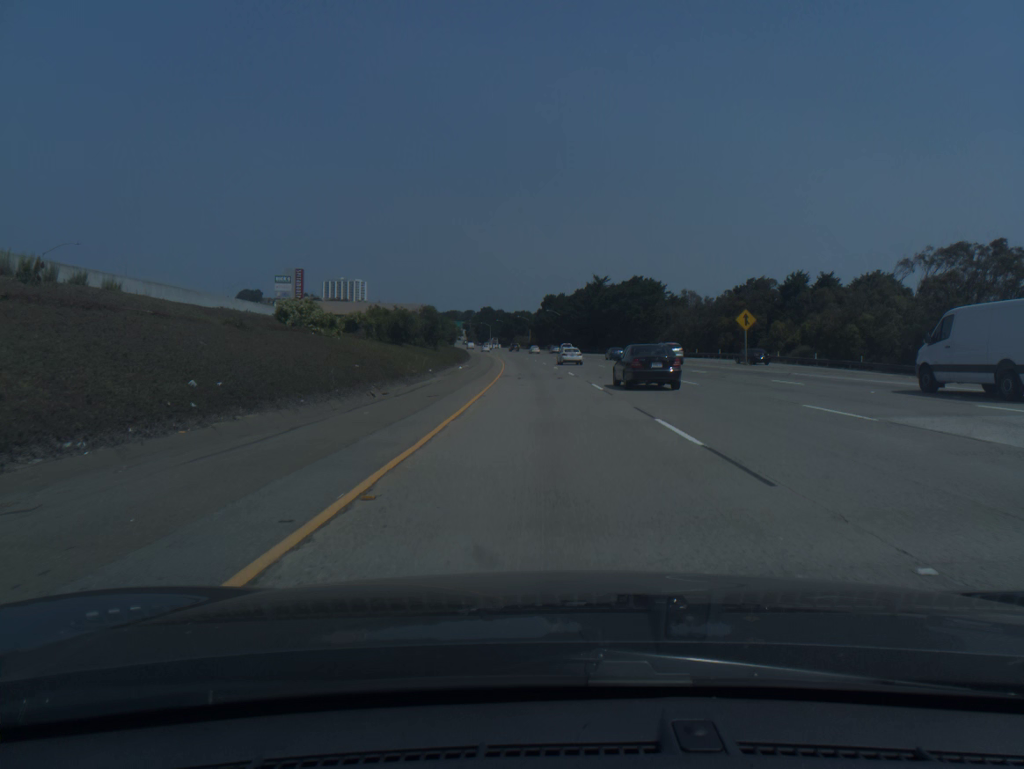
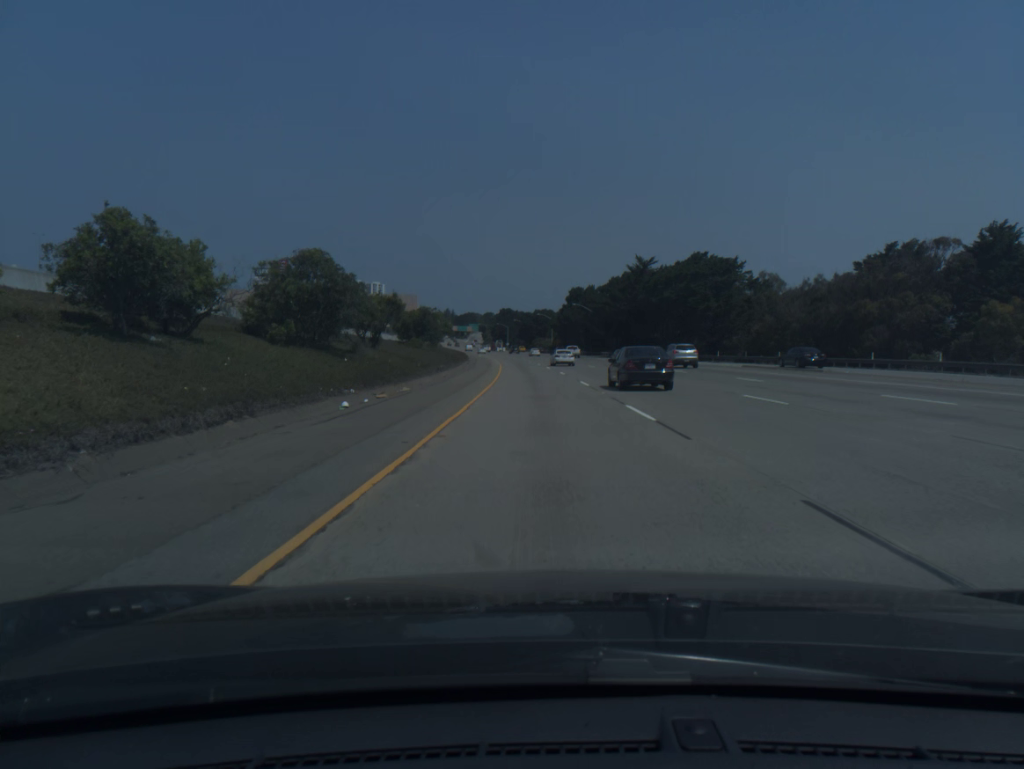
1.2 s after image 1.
(-0.6, +39.0) m; -2°
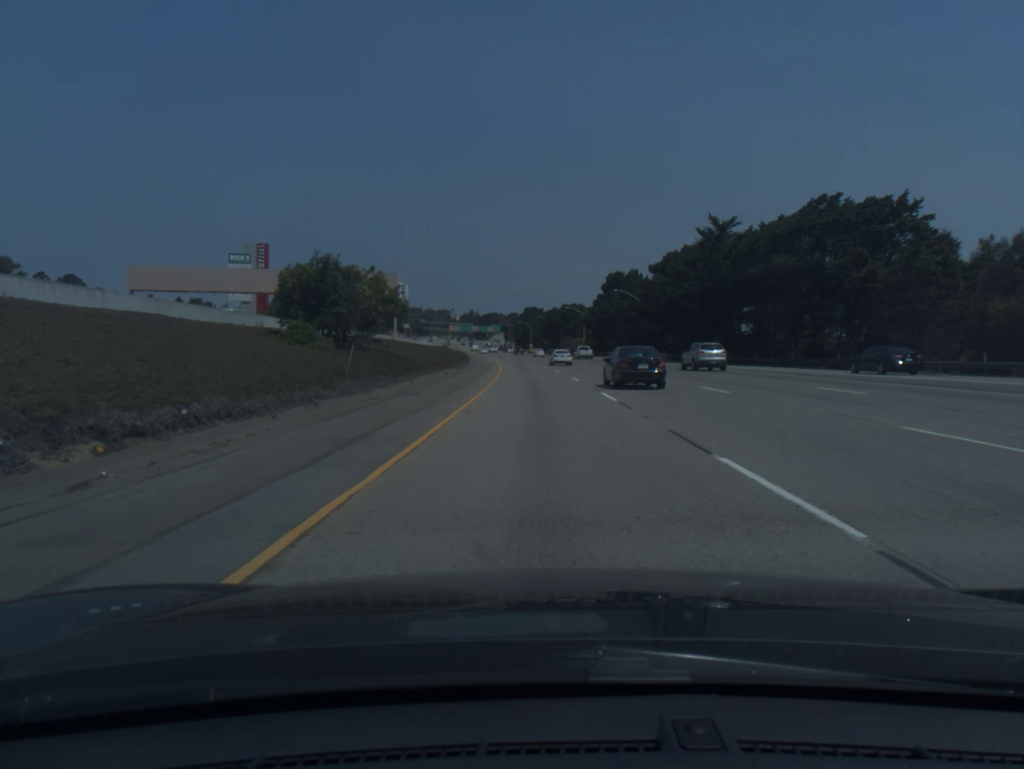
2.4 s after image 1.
(-0.6, +39.0) m; -2°
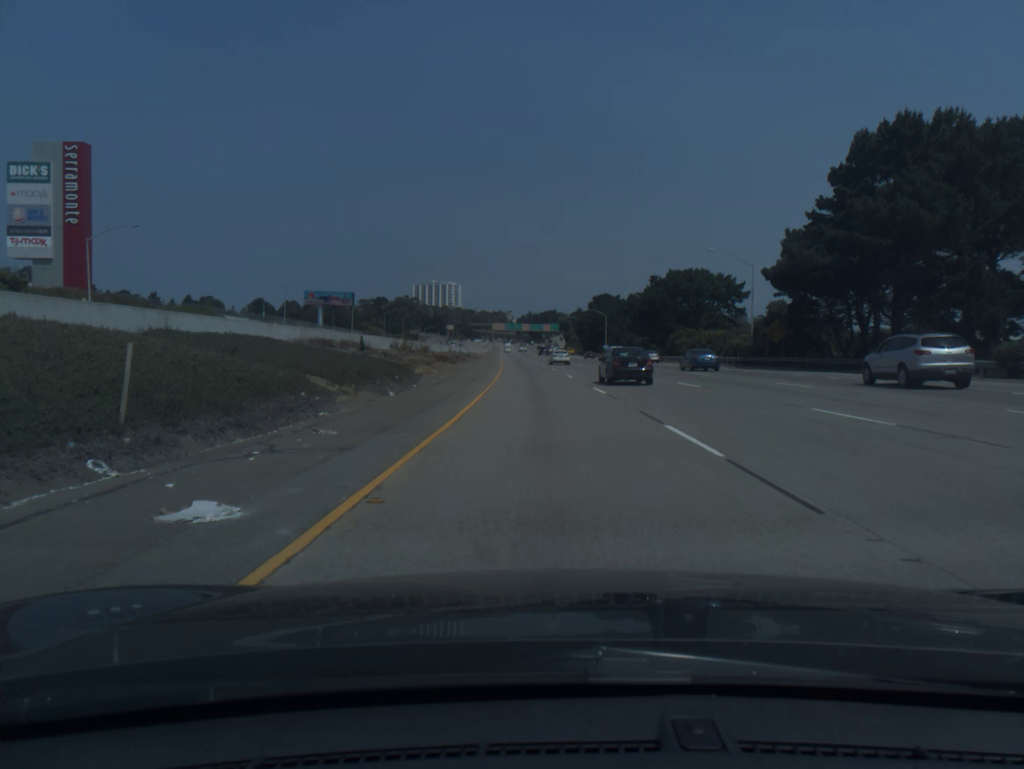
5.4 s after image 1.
(-4.1, +97.2) m; -5°
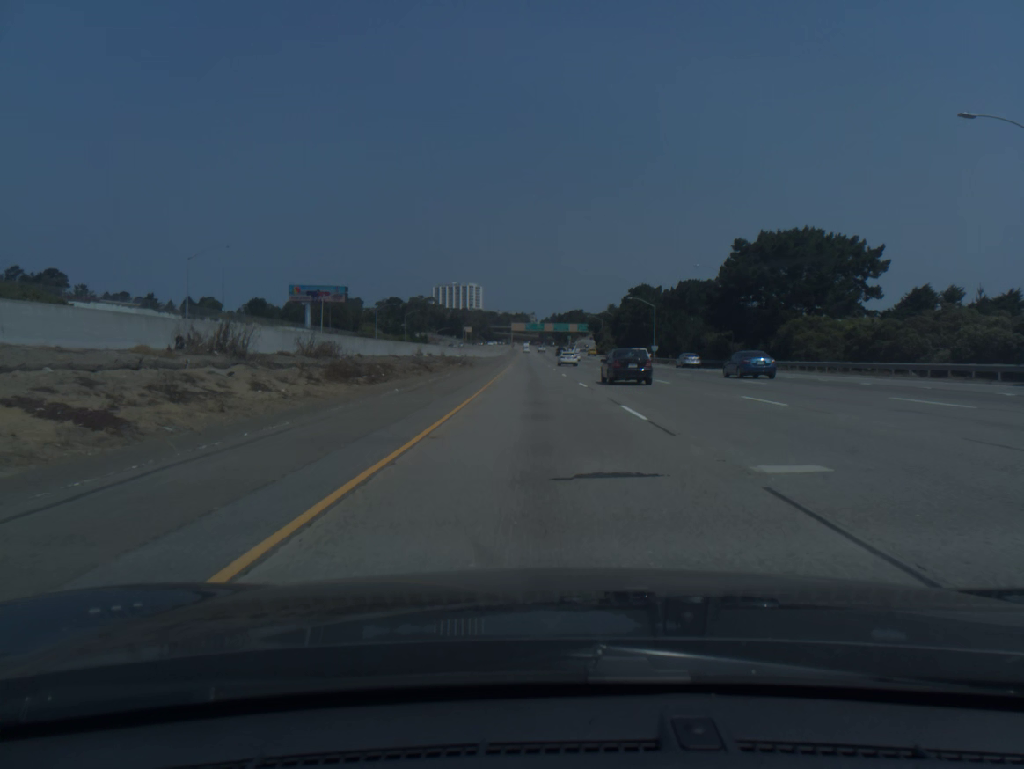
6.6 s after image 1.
(-0.5, +38.9) m; -2°
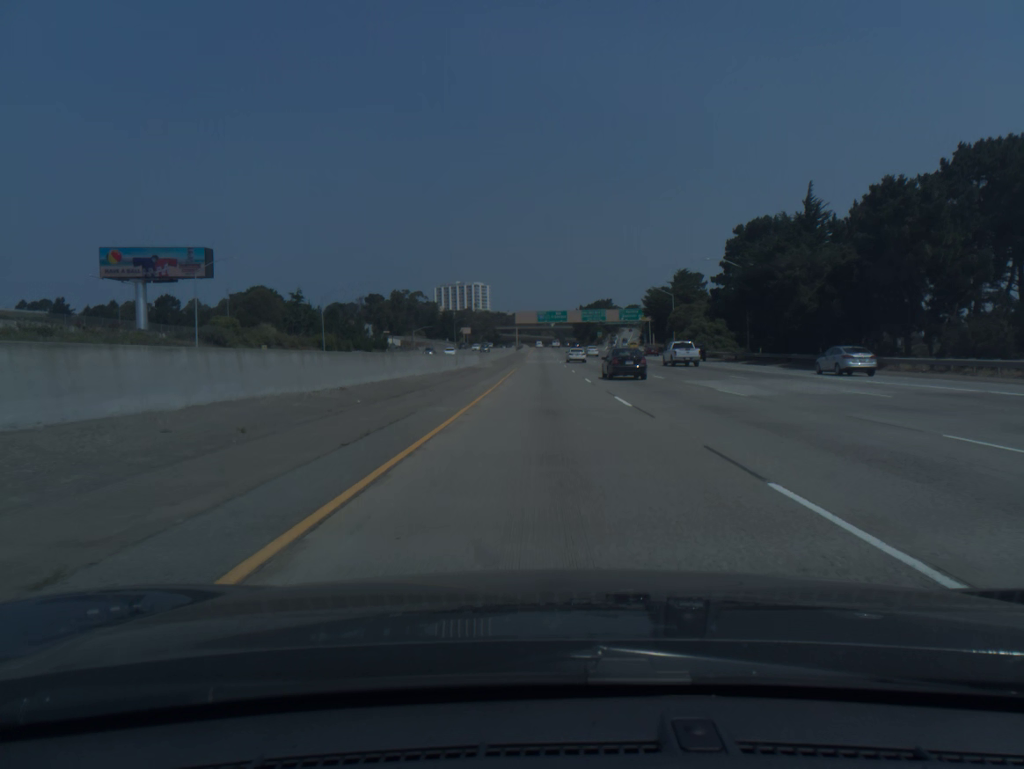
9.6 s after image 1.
(-2.1, +97.9) m; -1°
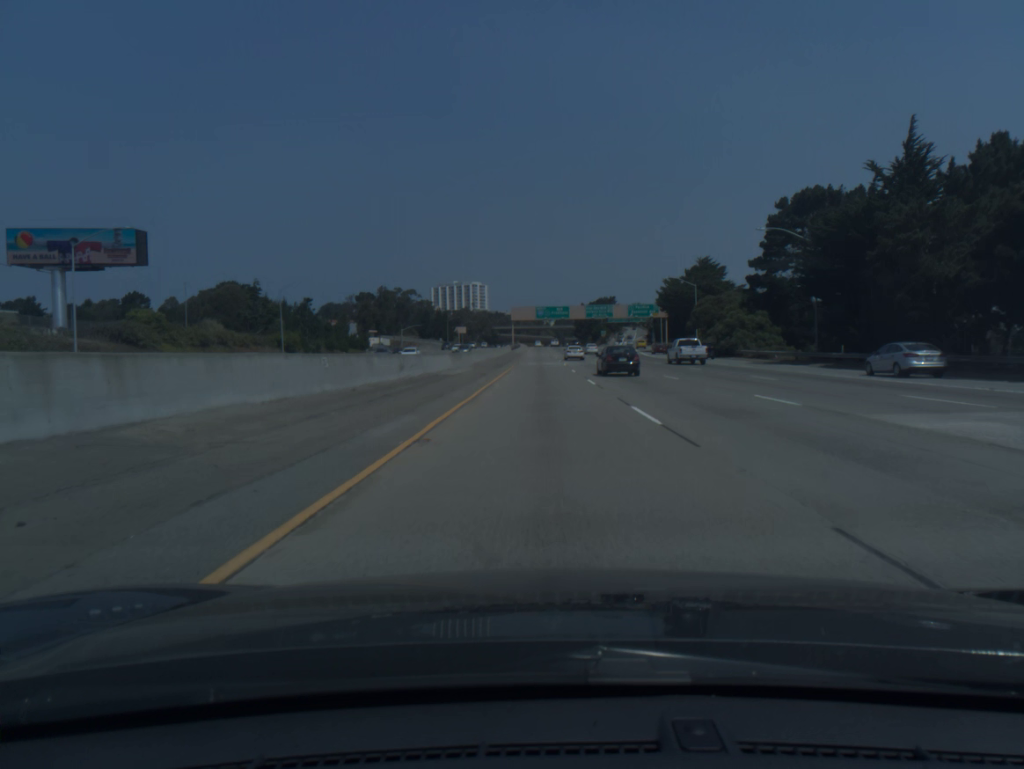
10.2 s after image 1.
(0.0, +19.6) m; 0°
